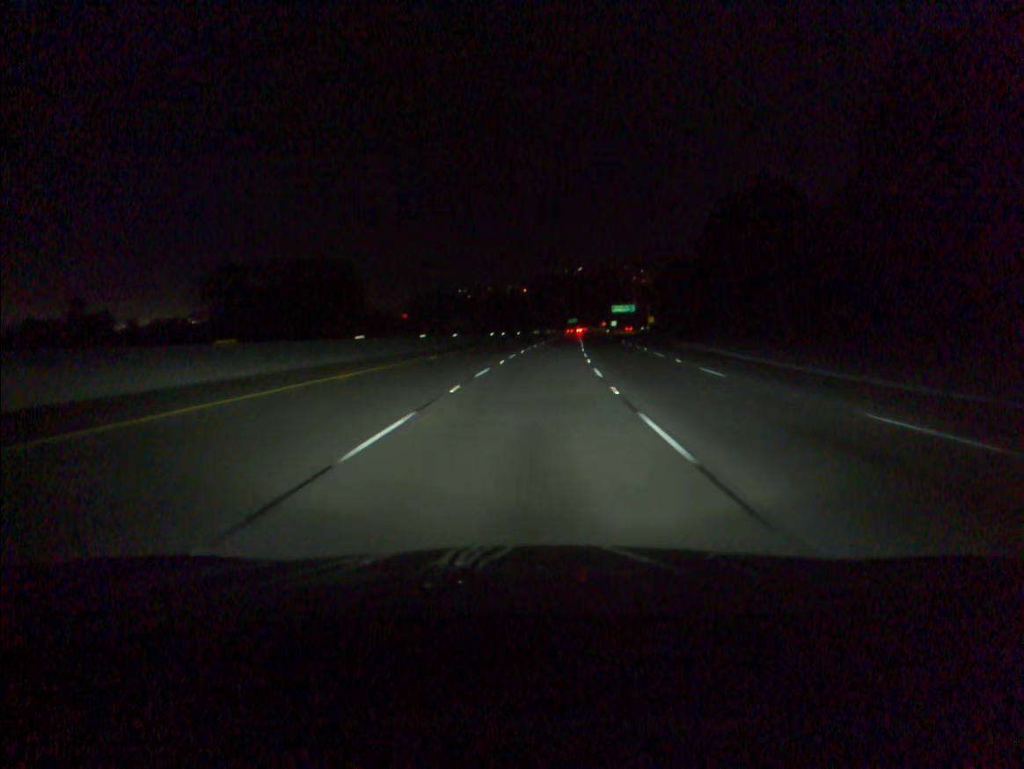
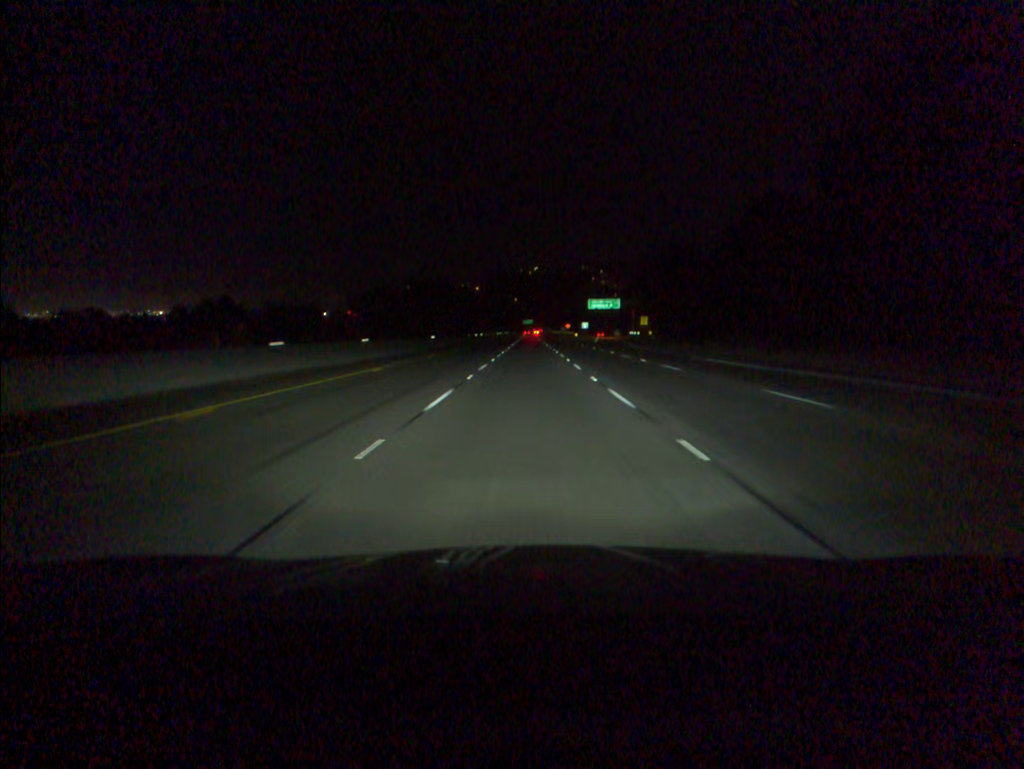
(+2.5, +67.5) m; +3°
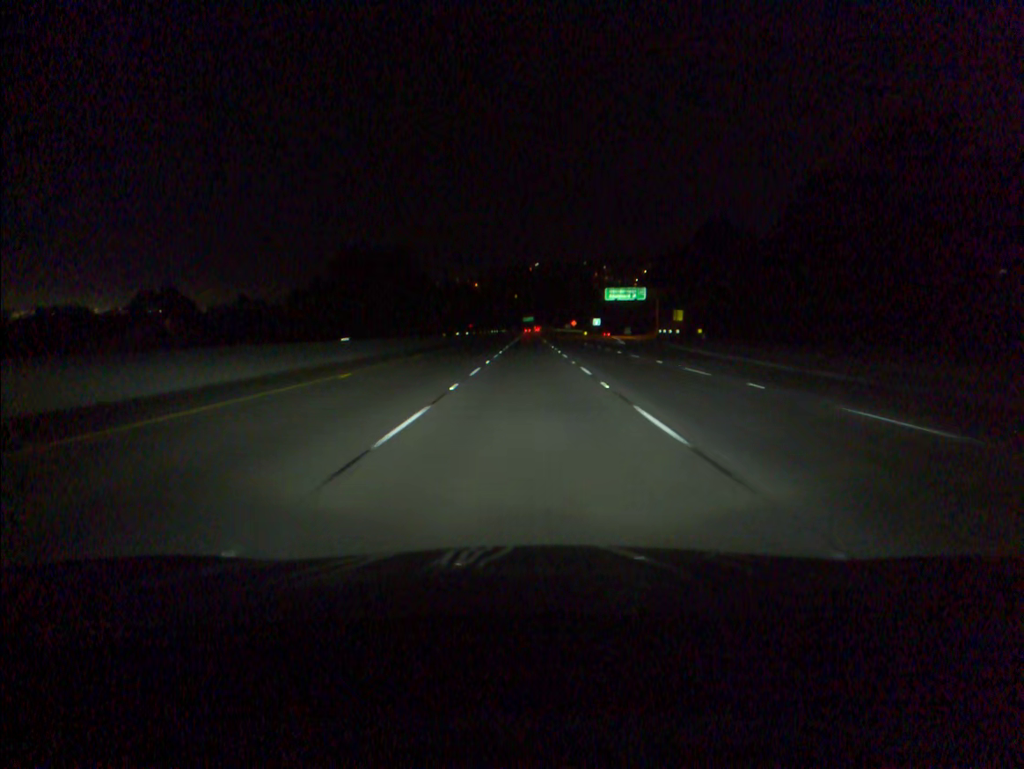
(0.0, +33.9) m; 0°
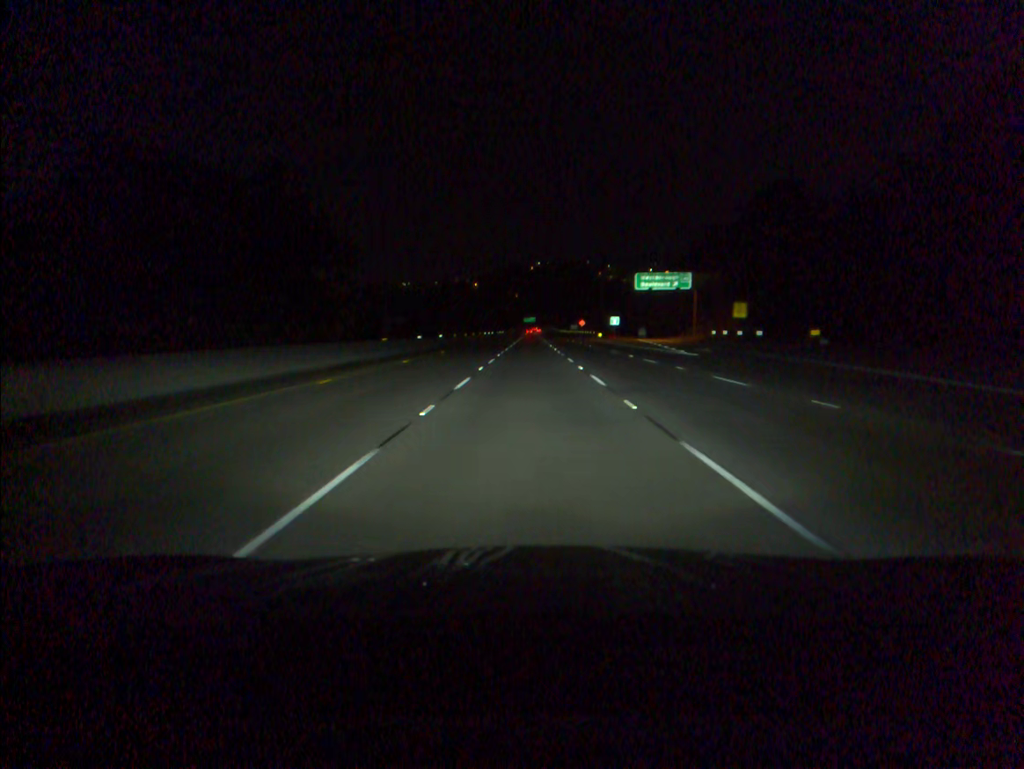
(0.0, +33.9) m; 0°
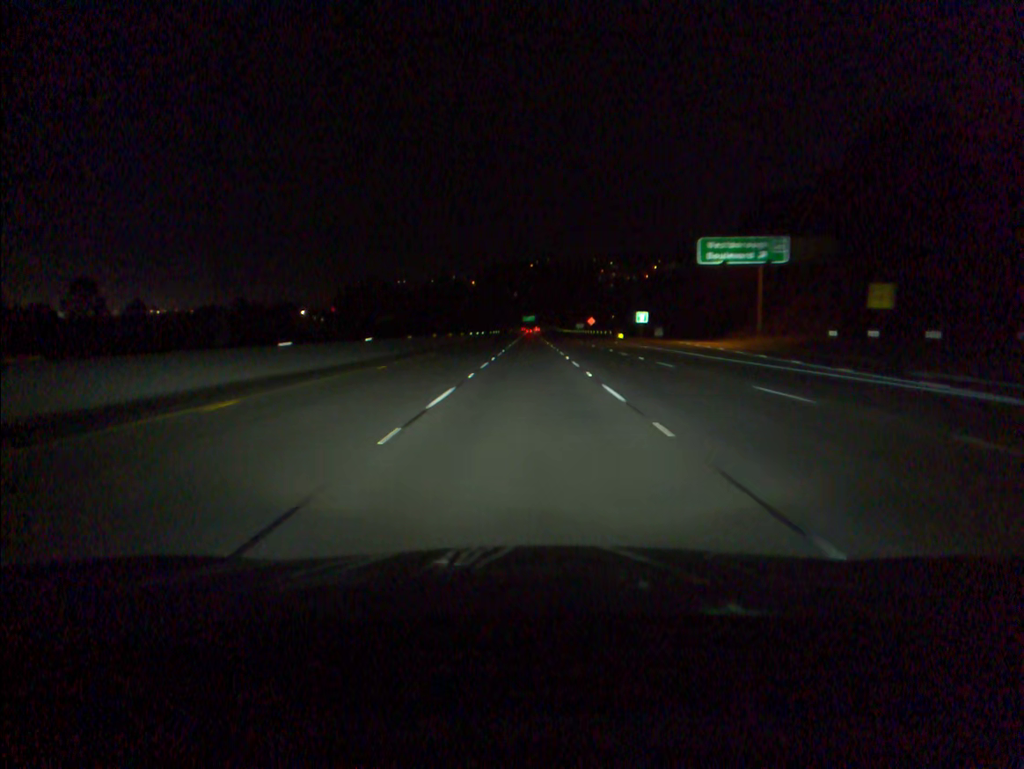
(0.0, +33.7) m; 0°
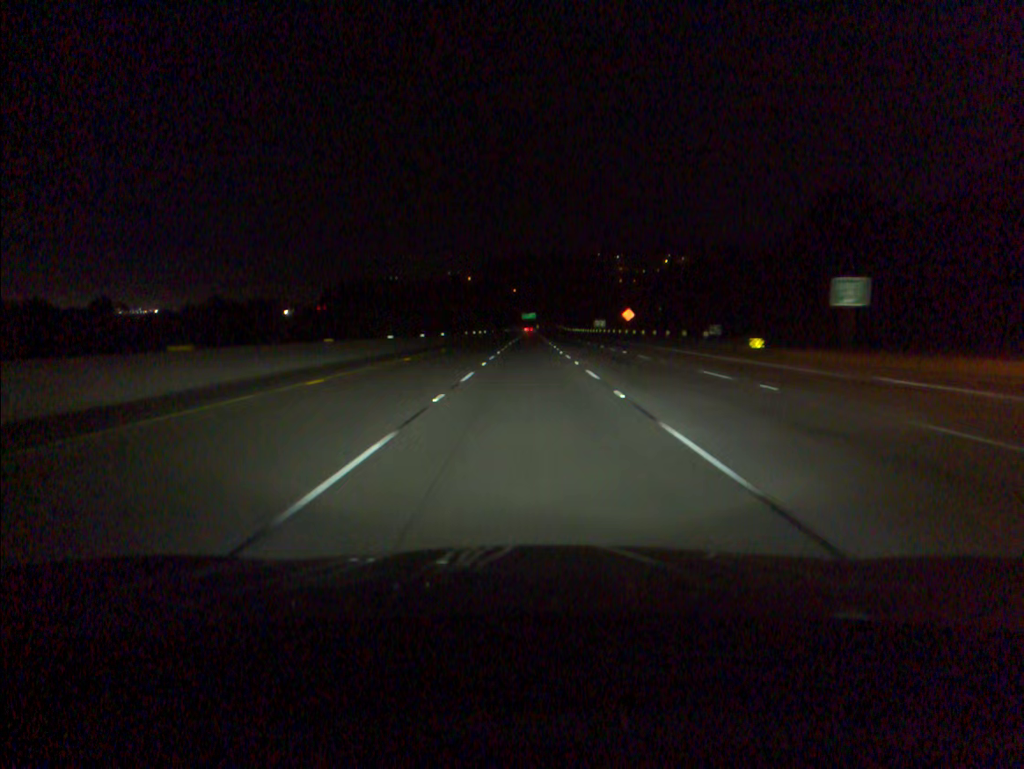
(0.0, +66.9) m; 0°
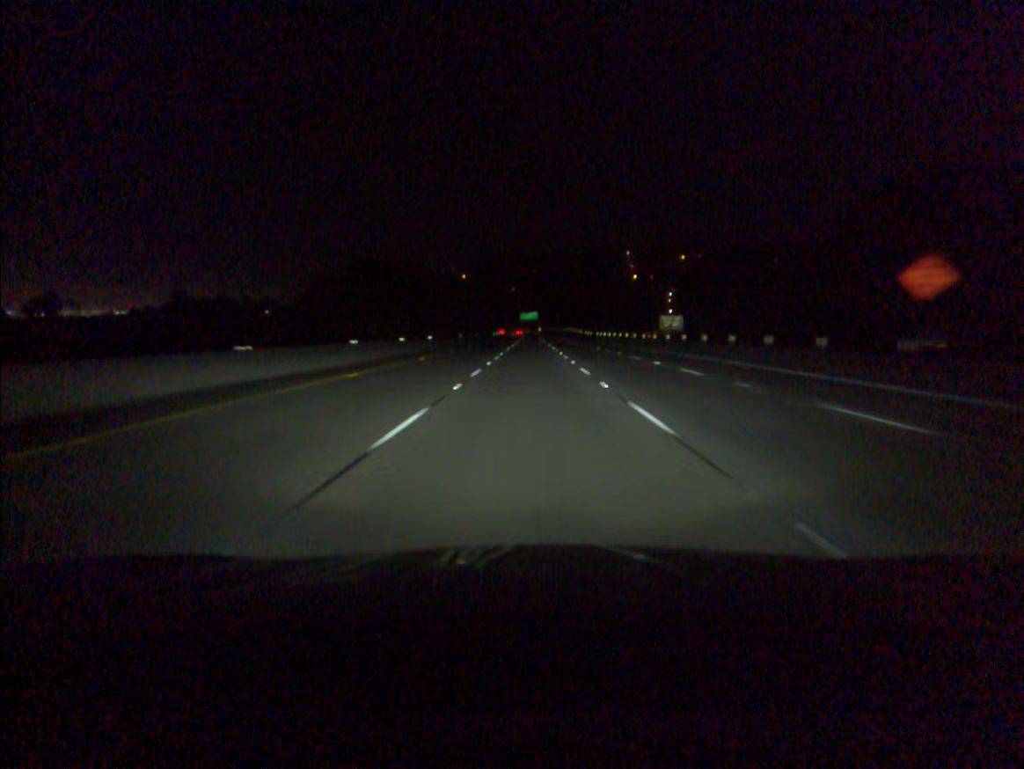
(0.0, +83.8) m; 0°
